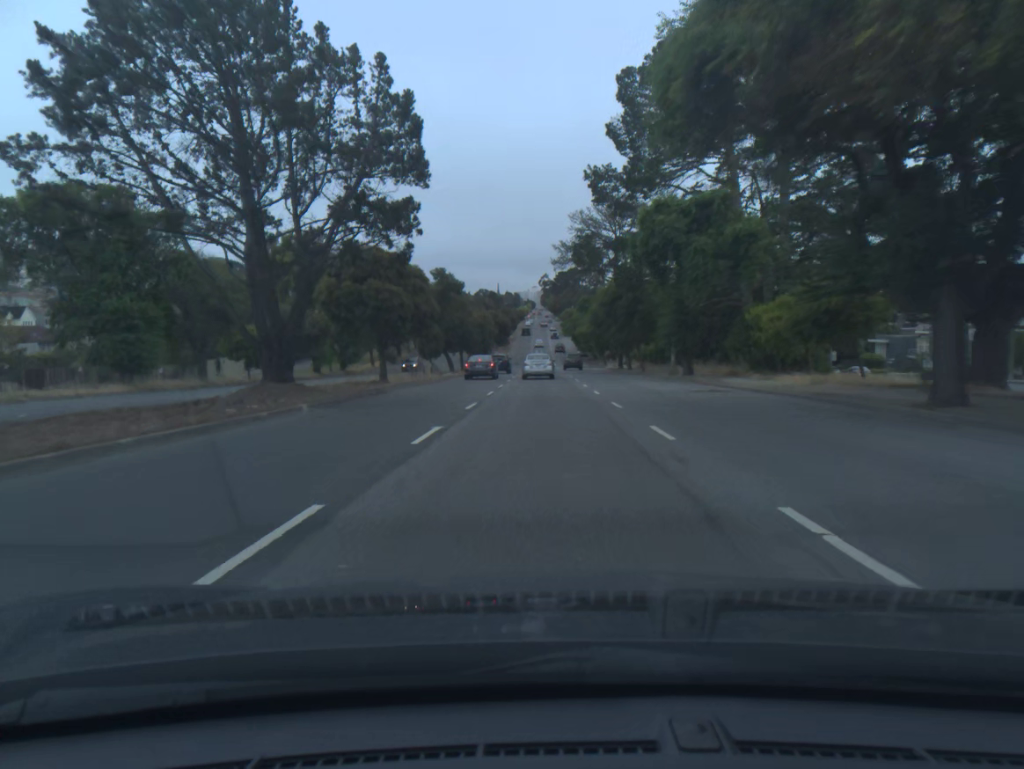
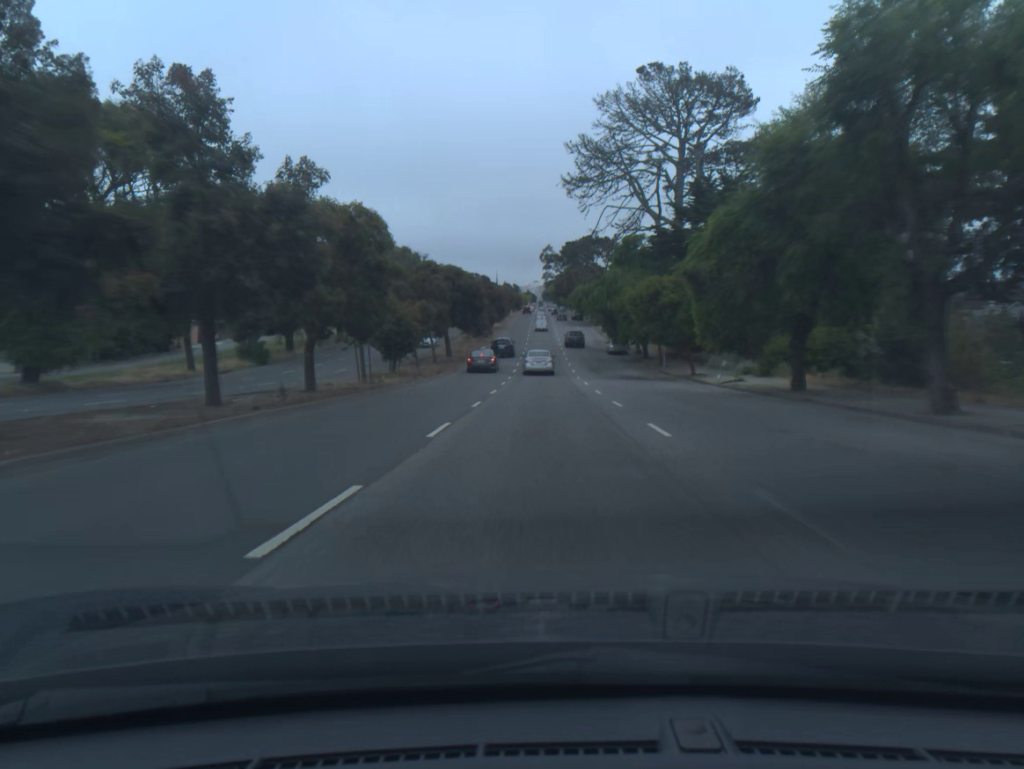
(-0.1, +57.3) m; 0°
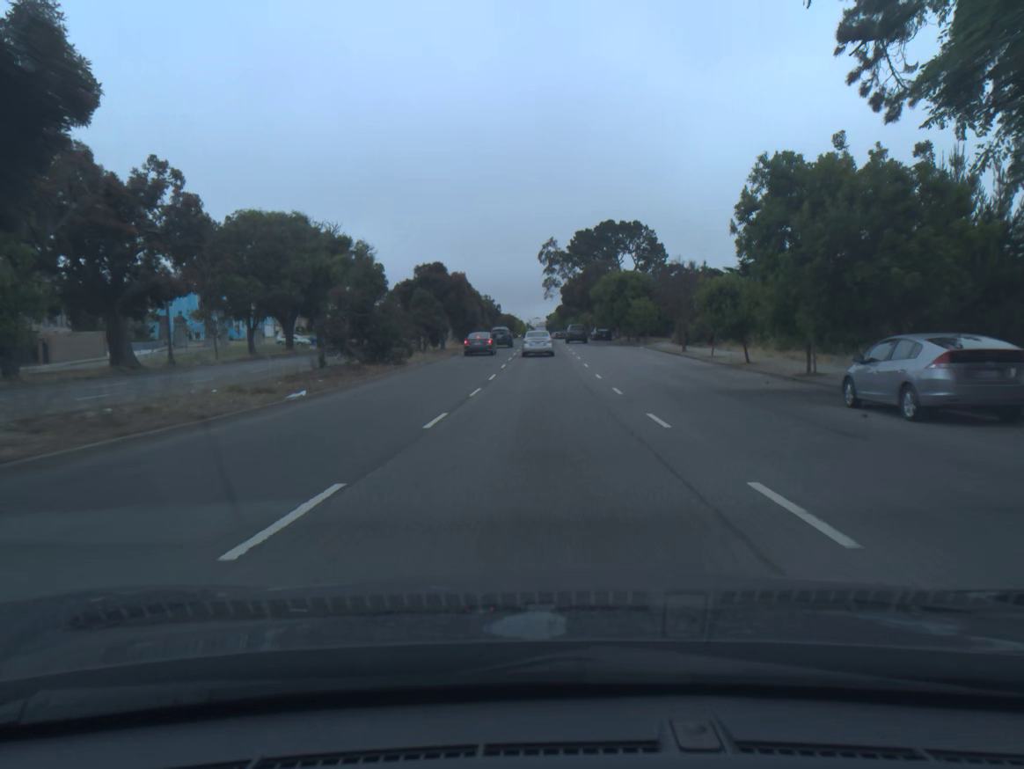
(+0.1, +58.4) m; 0°
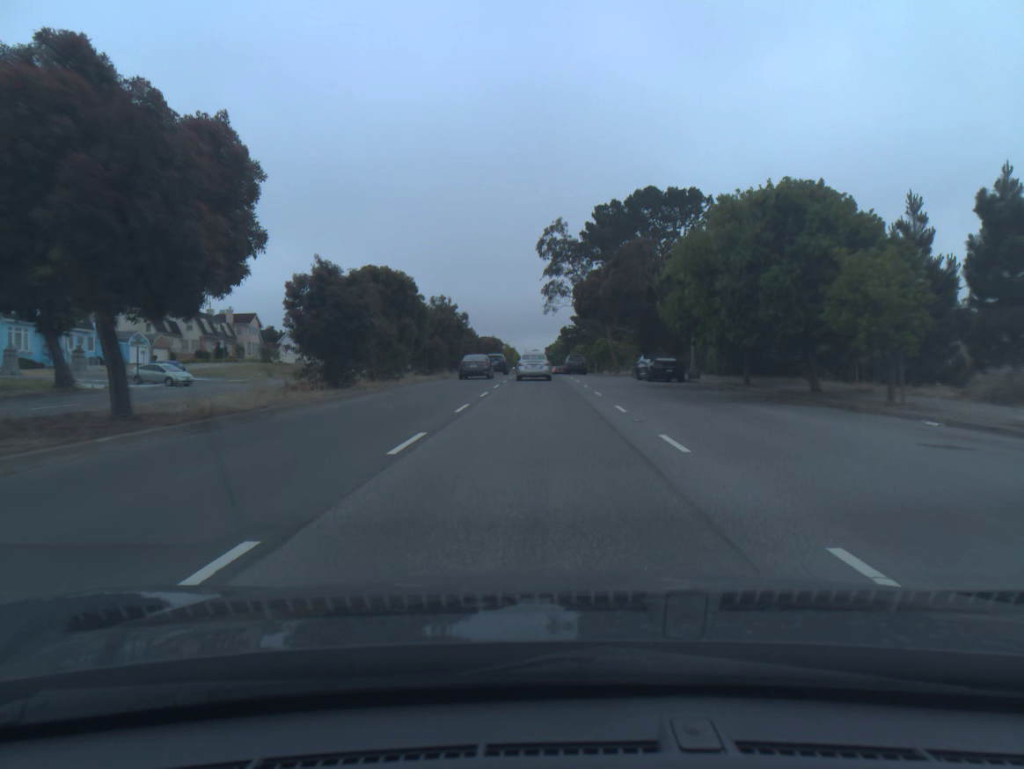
(+0.1, +45.1) m; 0°
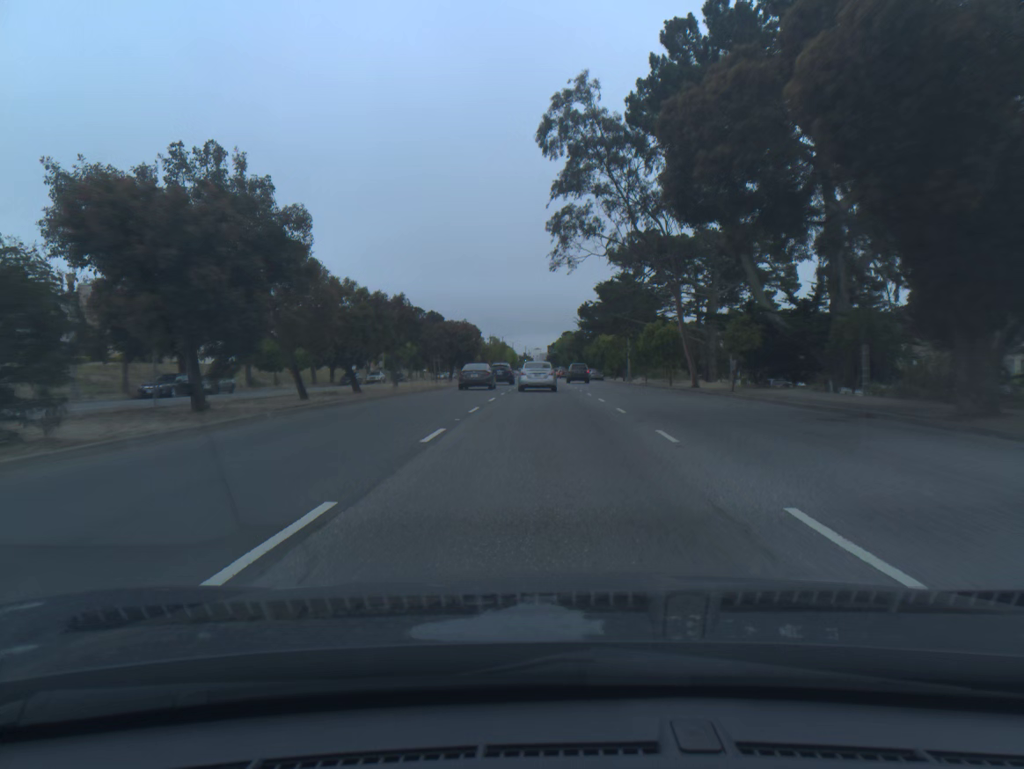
(-0.1, +42.0) m; 0°
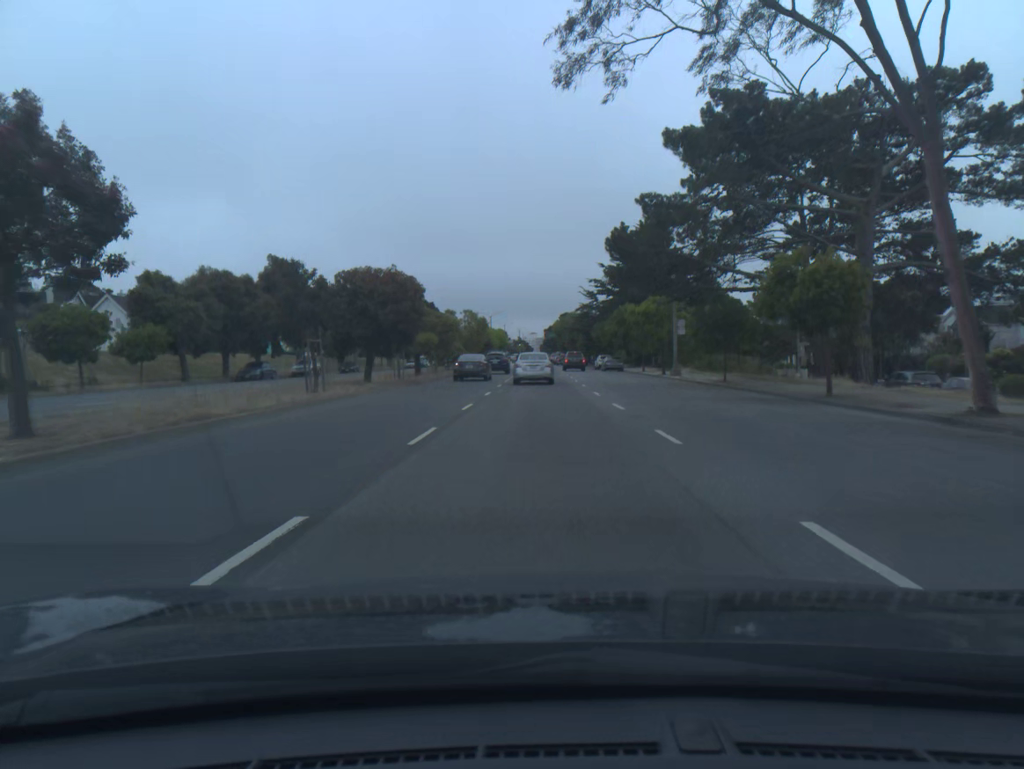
(+0.1, +29.1) m; 0°
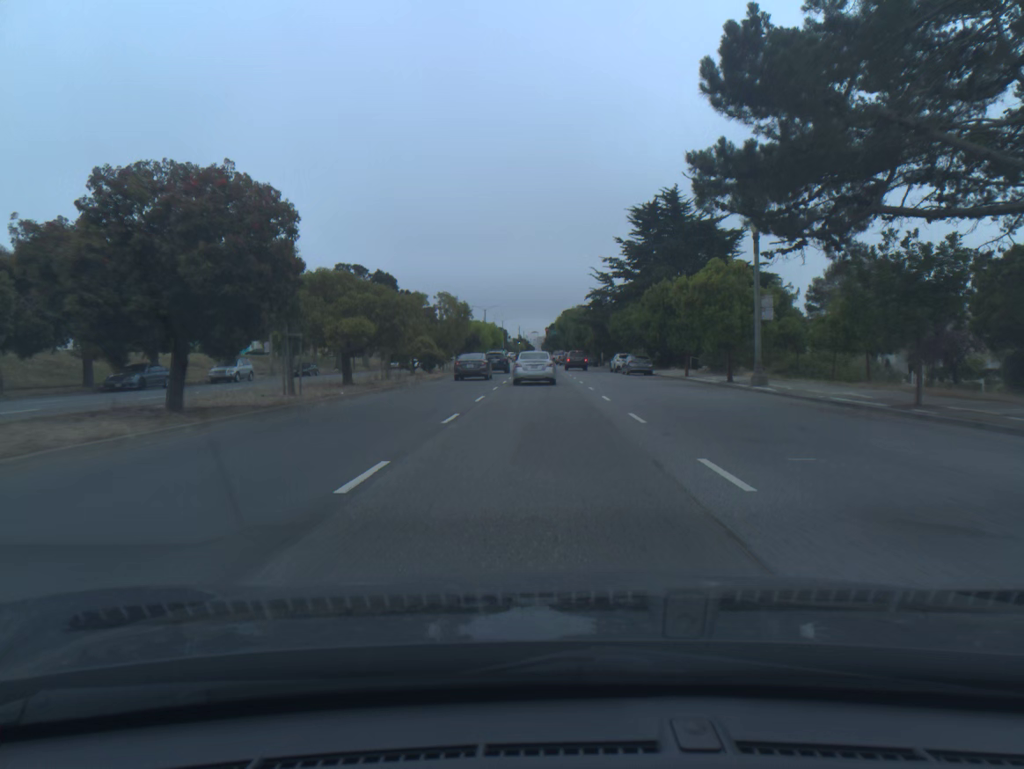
(0.0, +18.4) m; 0°
